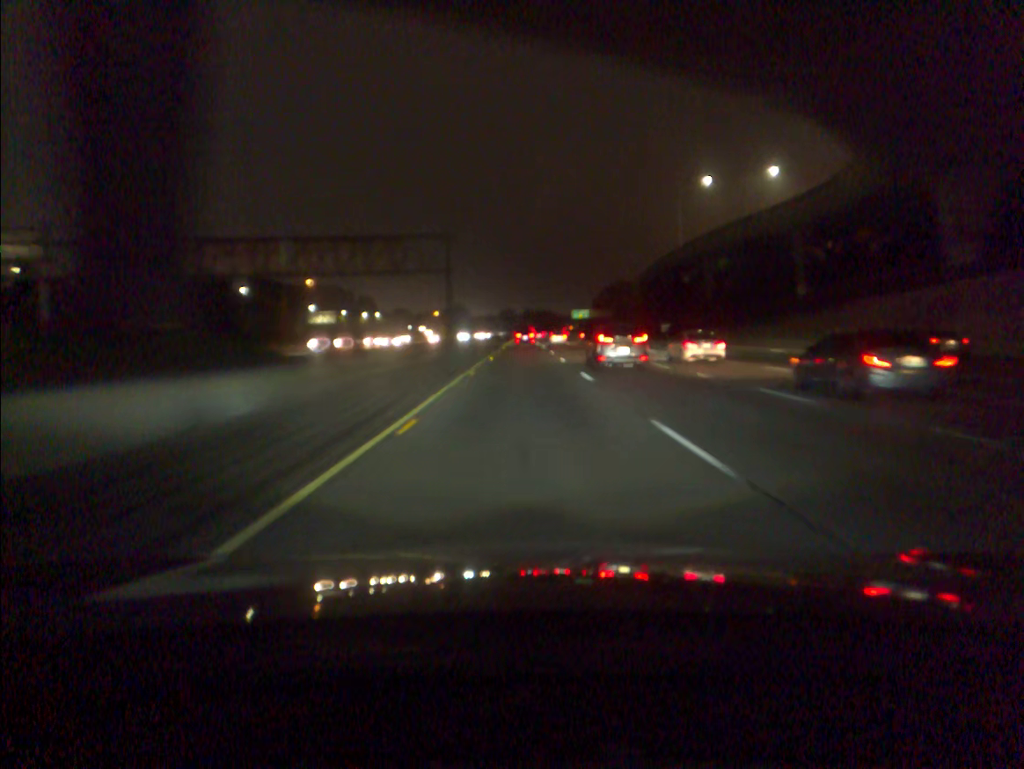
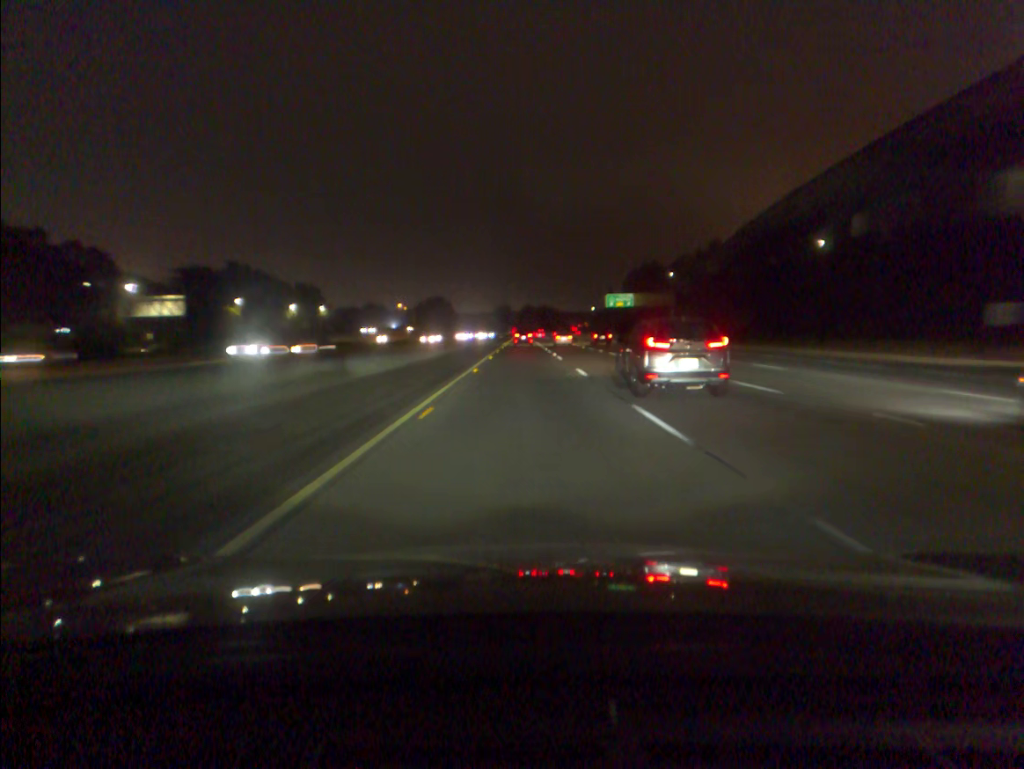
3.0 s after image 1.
(+0.2, +99.6) m; 0°
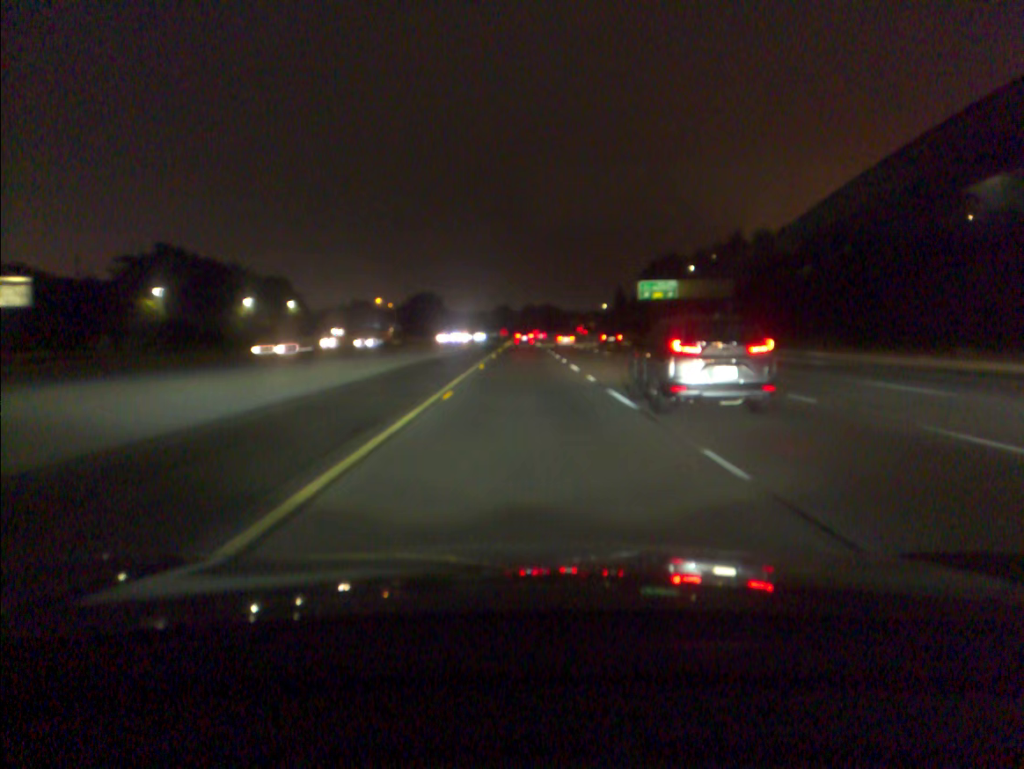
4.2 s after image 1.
(0.0, +39.9) m; 0°
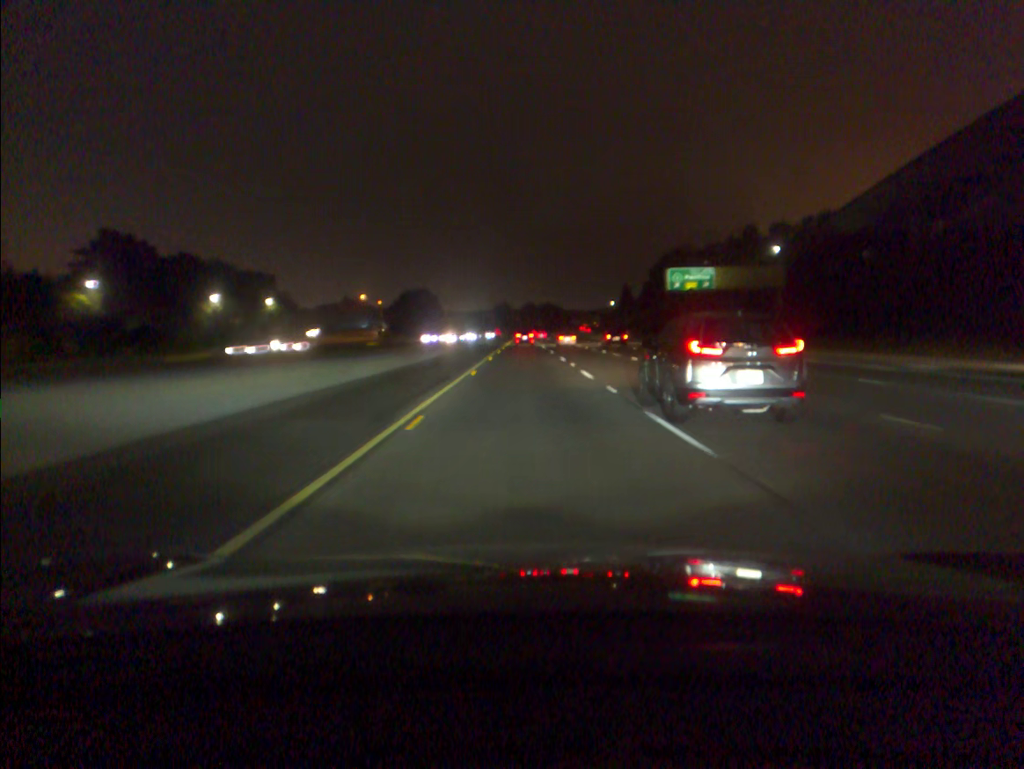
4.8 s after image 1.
(0.0, +19.9) m; 0°
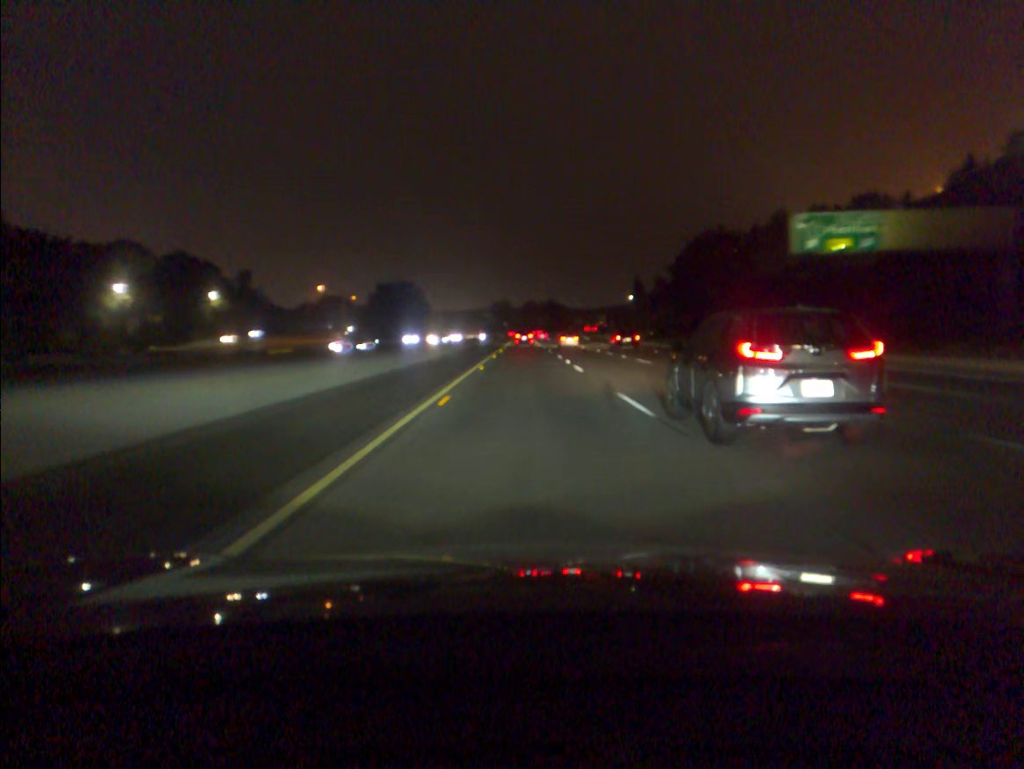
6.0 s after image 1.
(0.0, +39.7) m; 0°
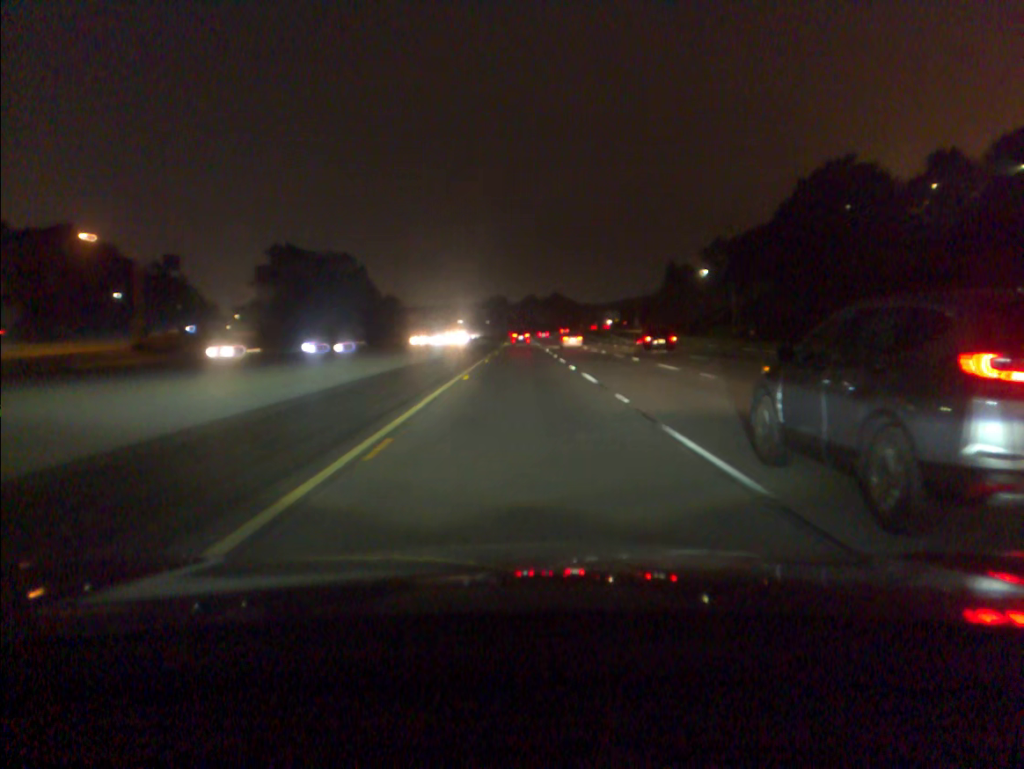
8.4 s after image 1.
(+0.2, +79.3) m; 0°
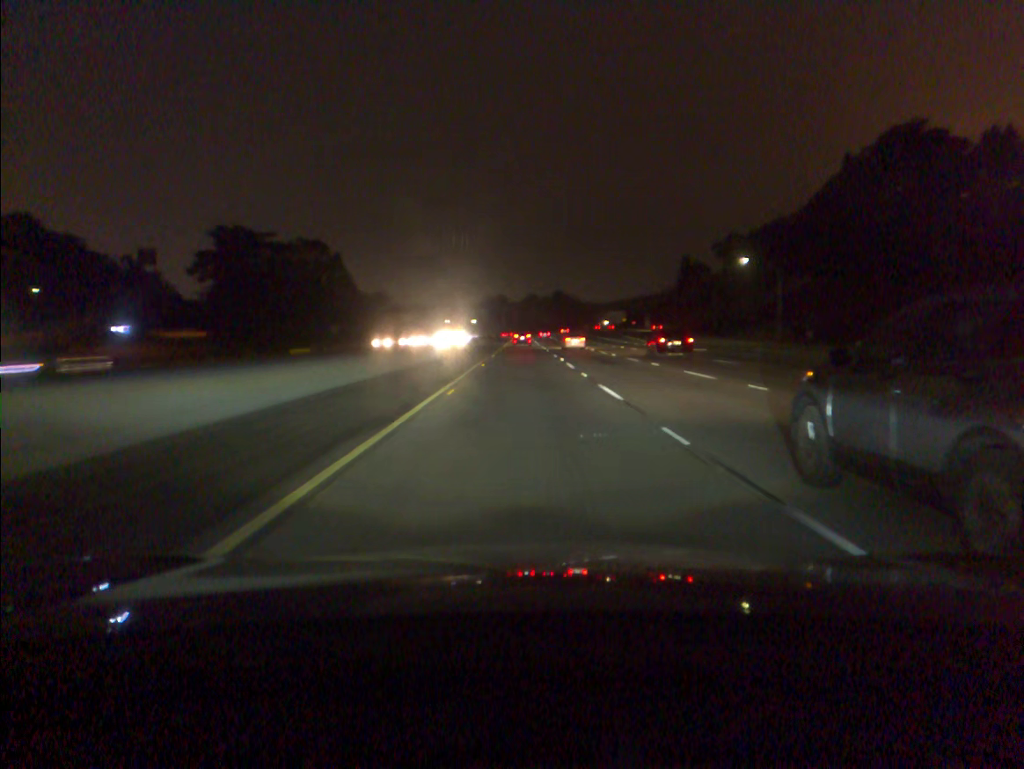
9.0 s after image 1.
(0.0, +19.9) m; 0°
